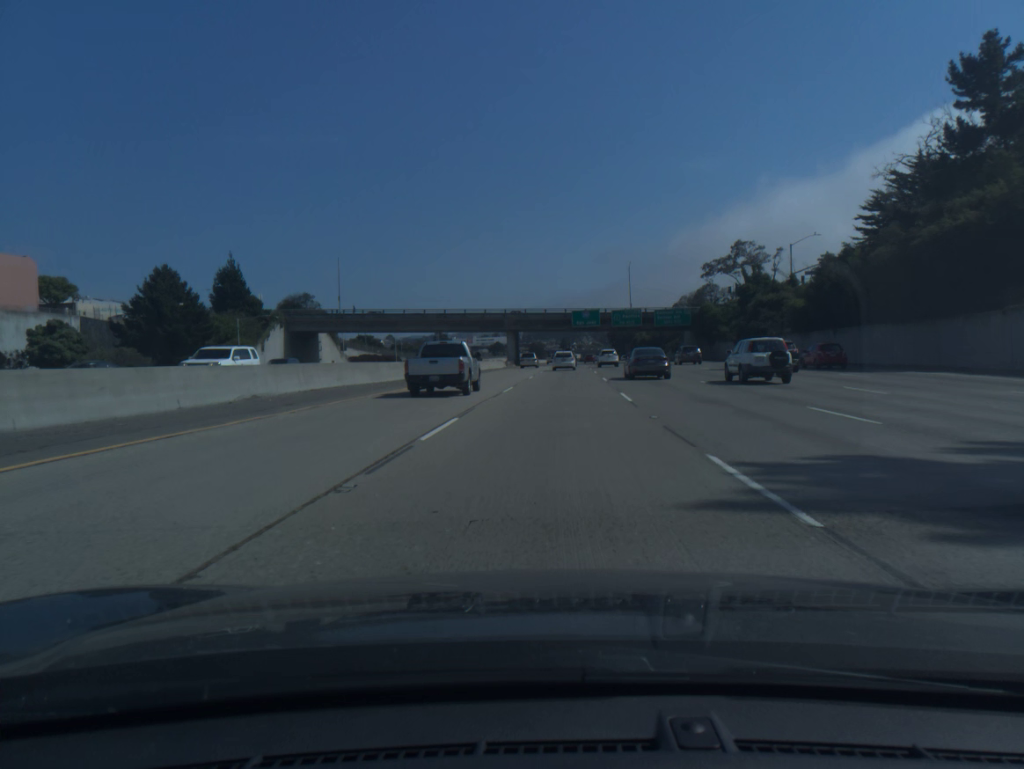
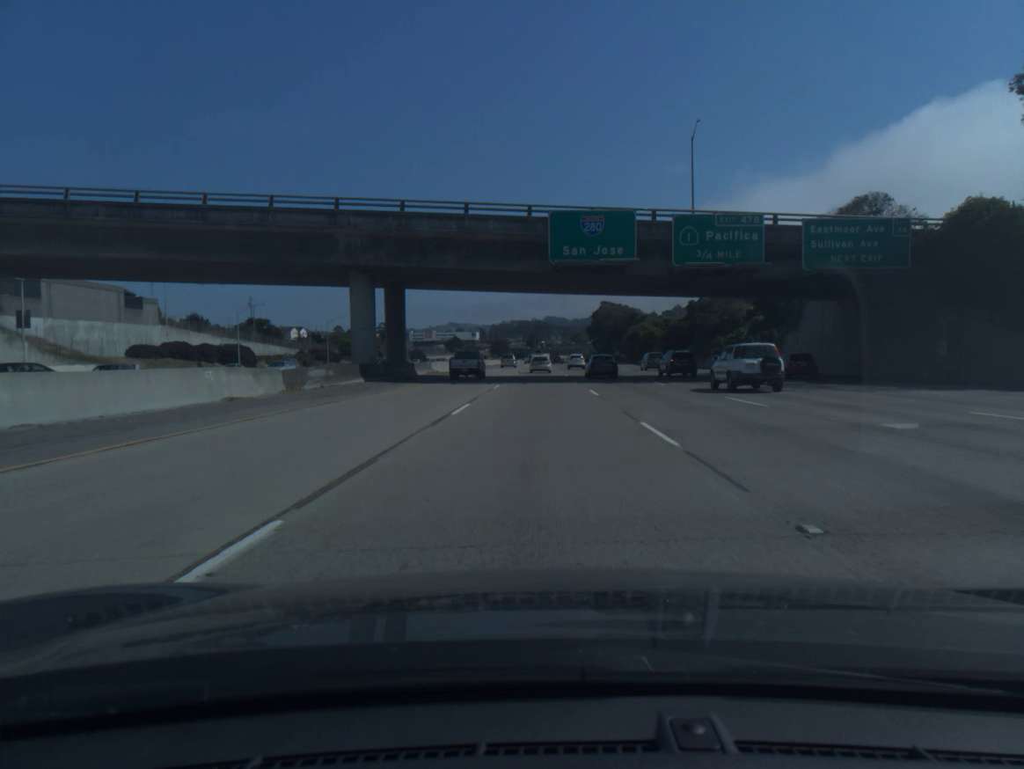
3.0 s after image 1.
(+3.0, +82.5) m; +2°
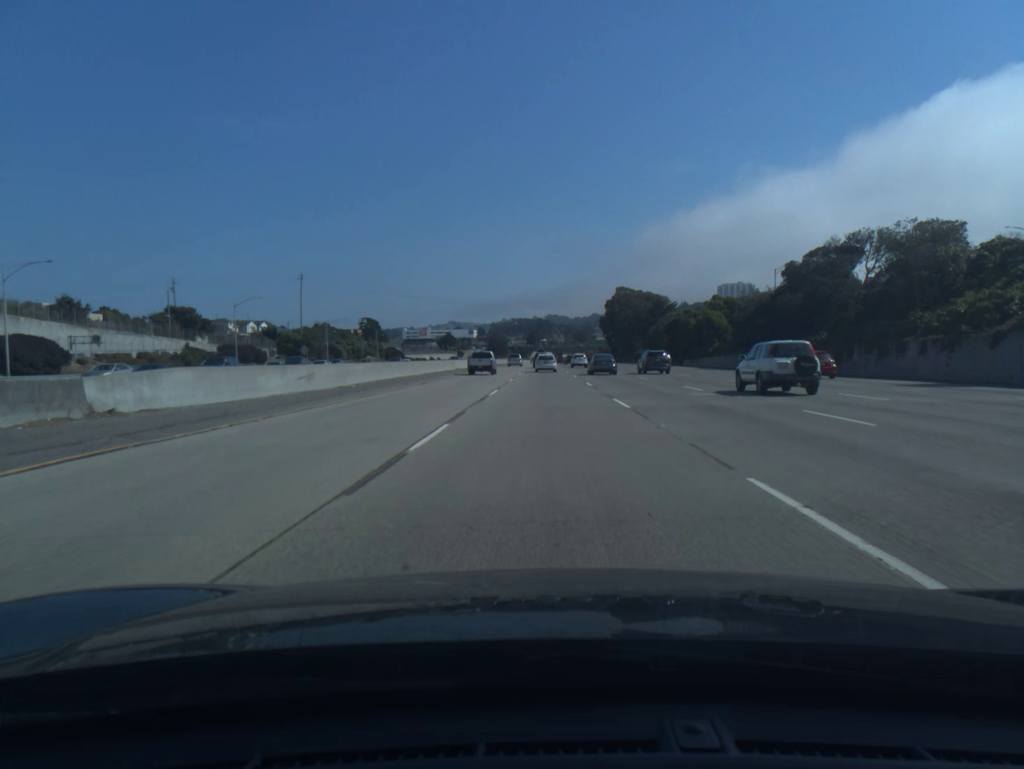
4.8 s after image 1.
(-0.2, +50.6) m; 0°
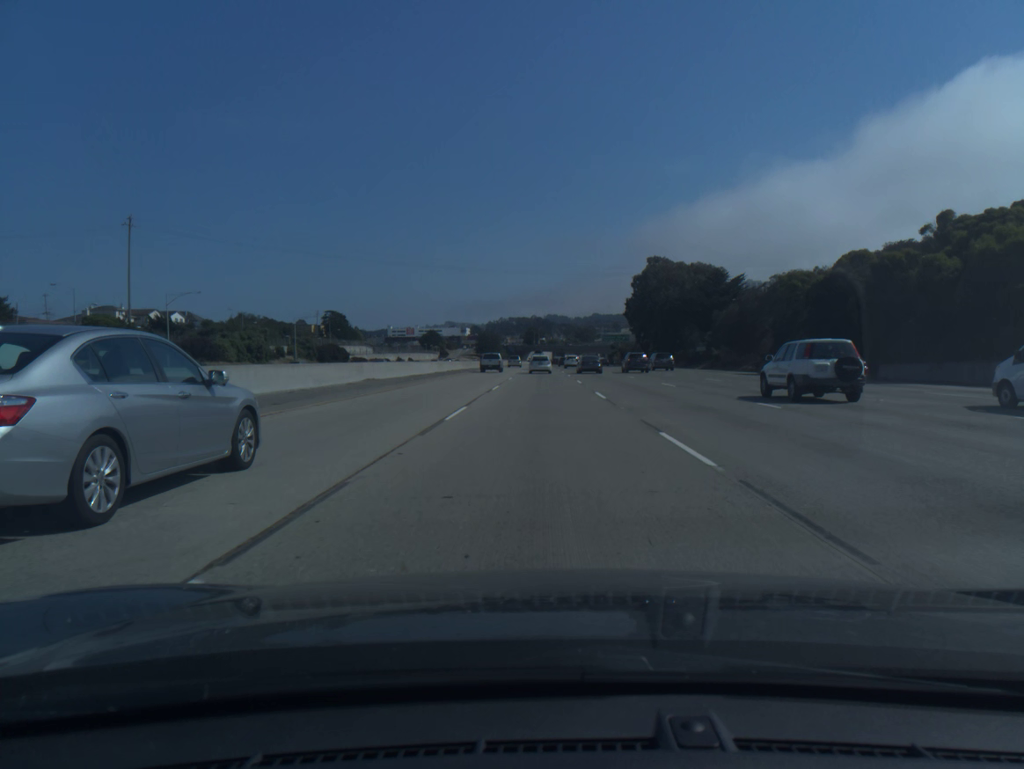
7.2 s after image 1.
(+0.3, +68.2) m; 0°
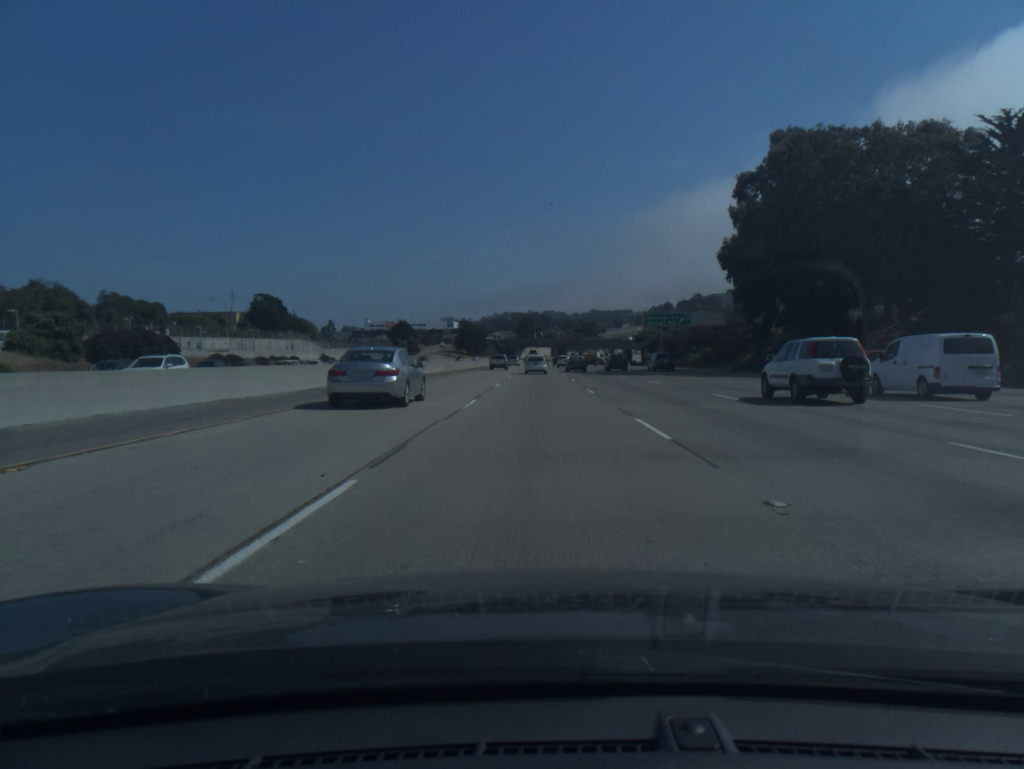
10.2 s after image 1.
(0.0, +84.6) m; 0°
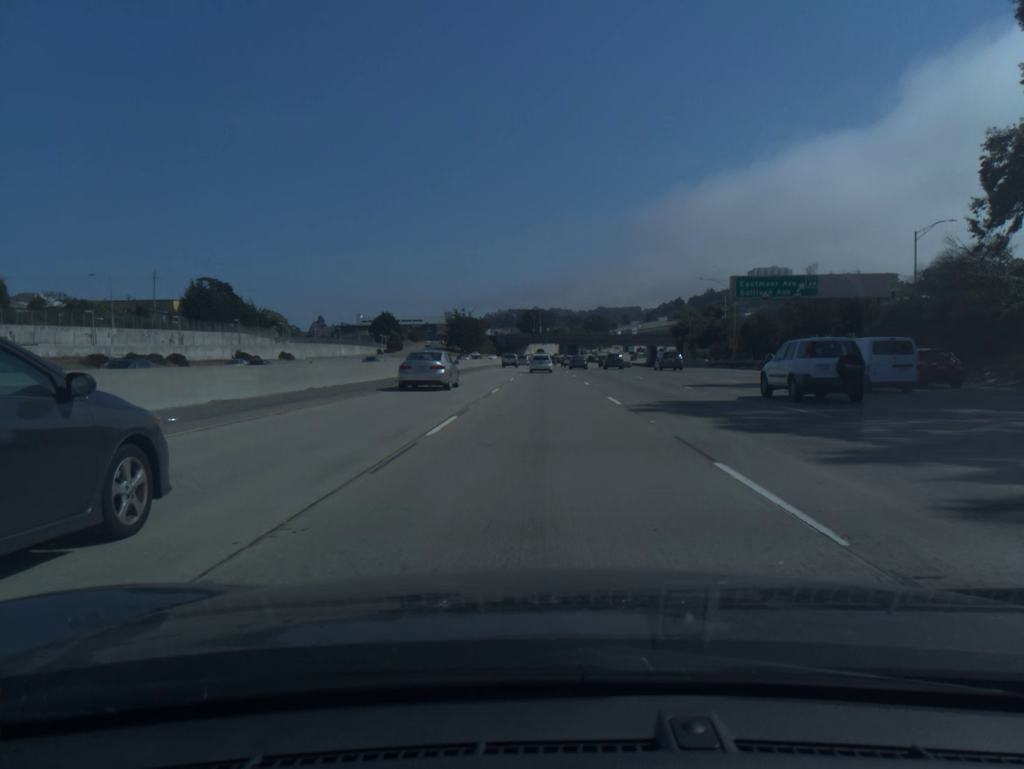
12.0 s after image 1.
(-0.2, +50.3) m; 0°
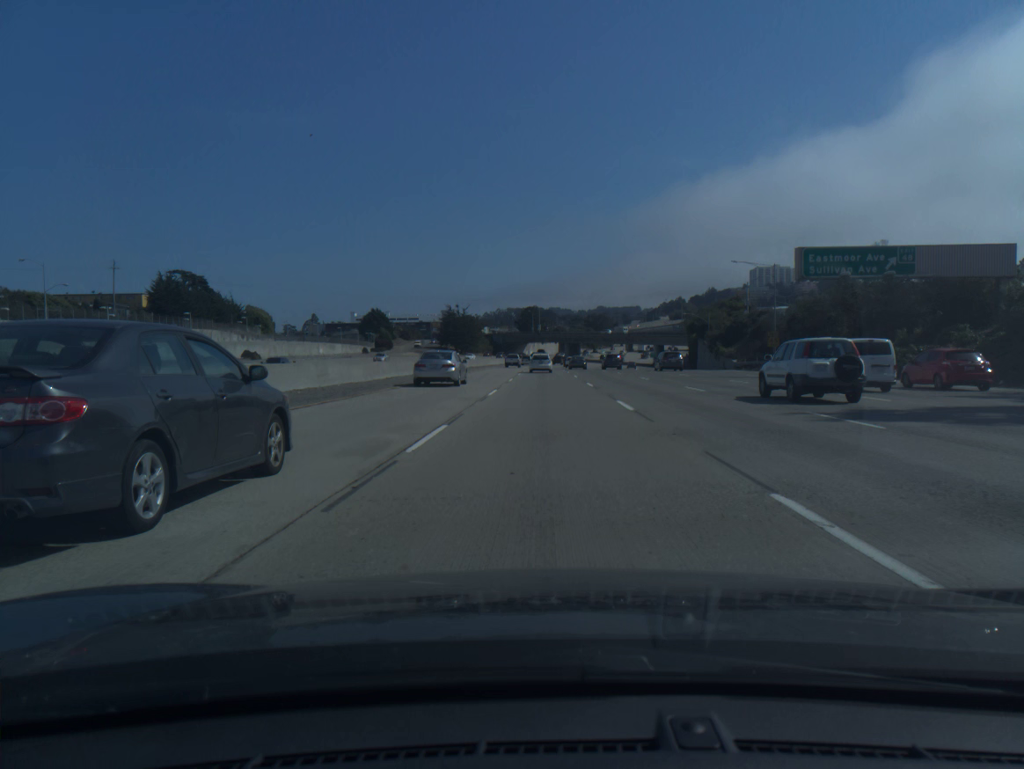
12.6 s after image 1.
(0.0, +16.8) m; 0°
